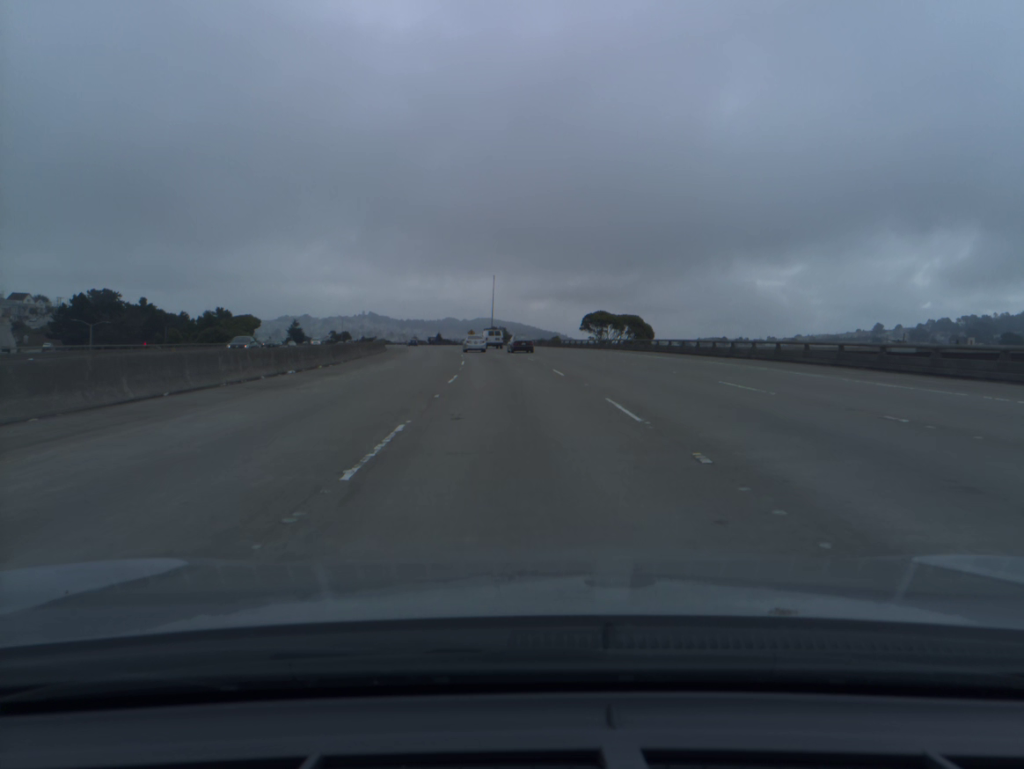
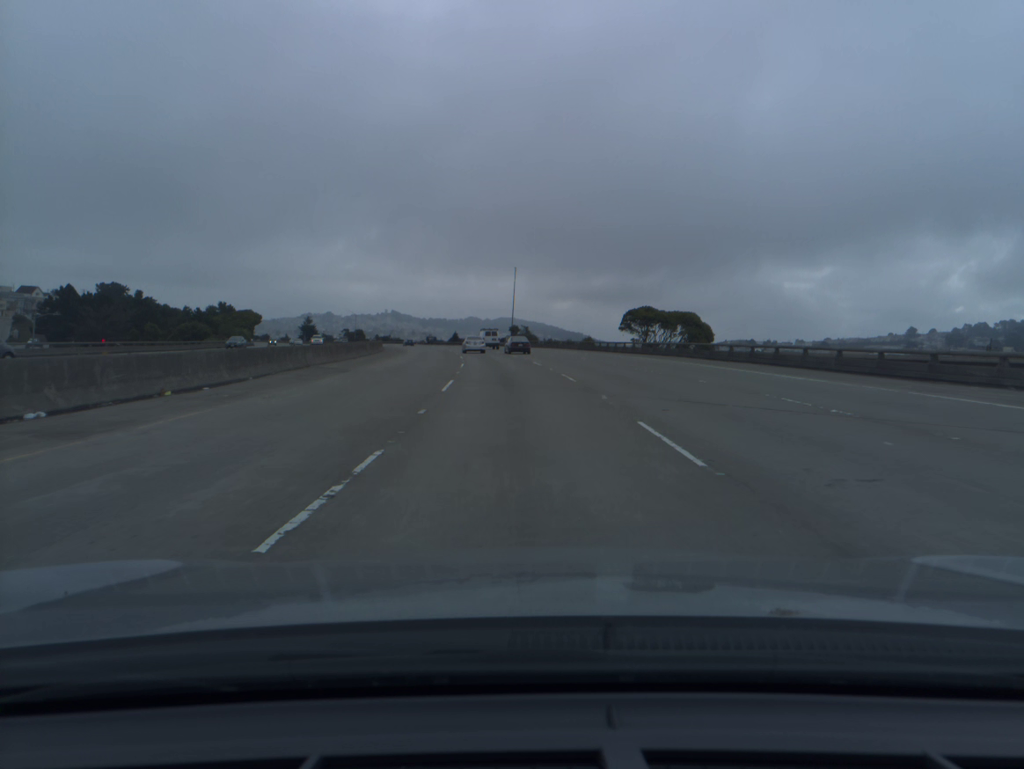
(-0.3, +17.8) m; -2°
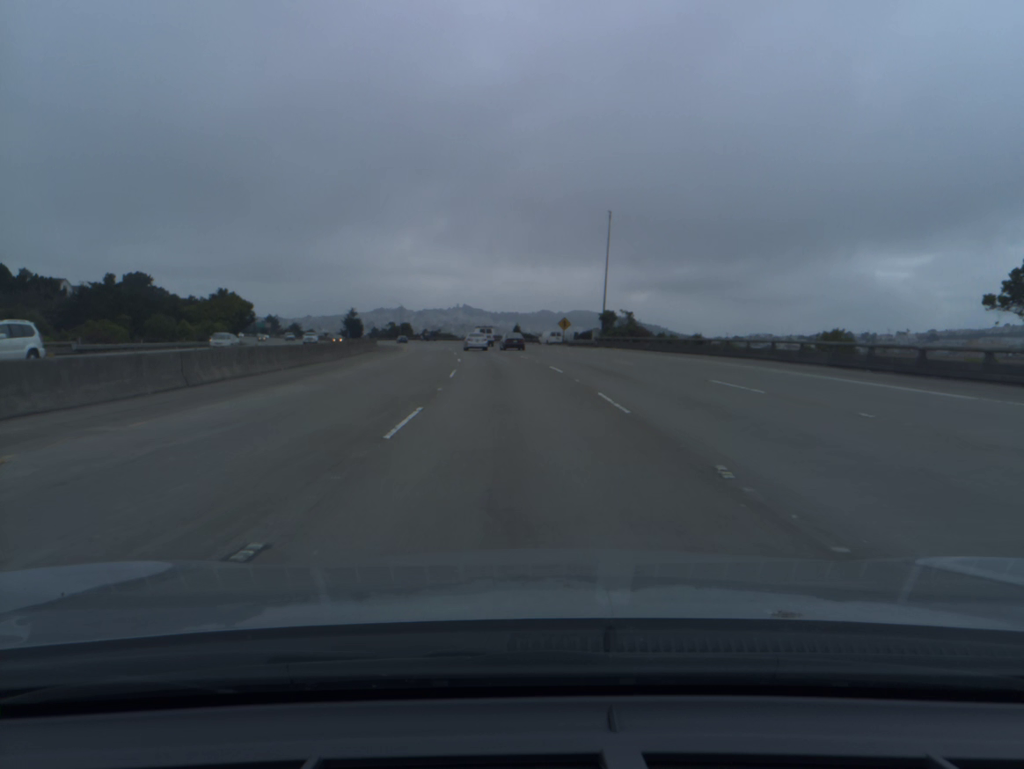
(-2.3, +53.4) m; -5°
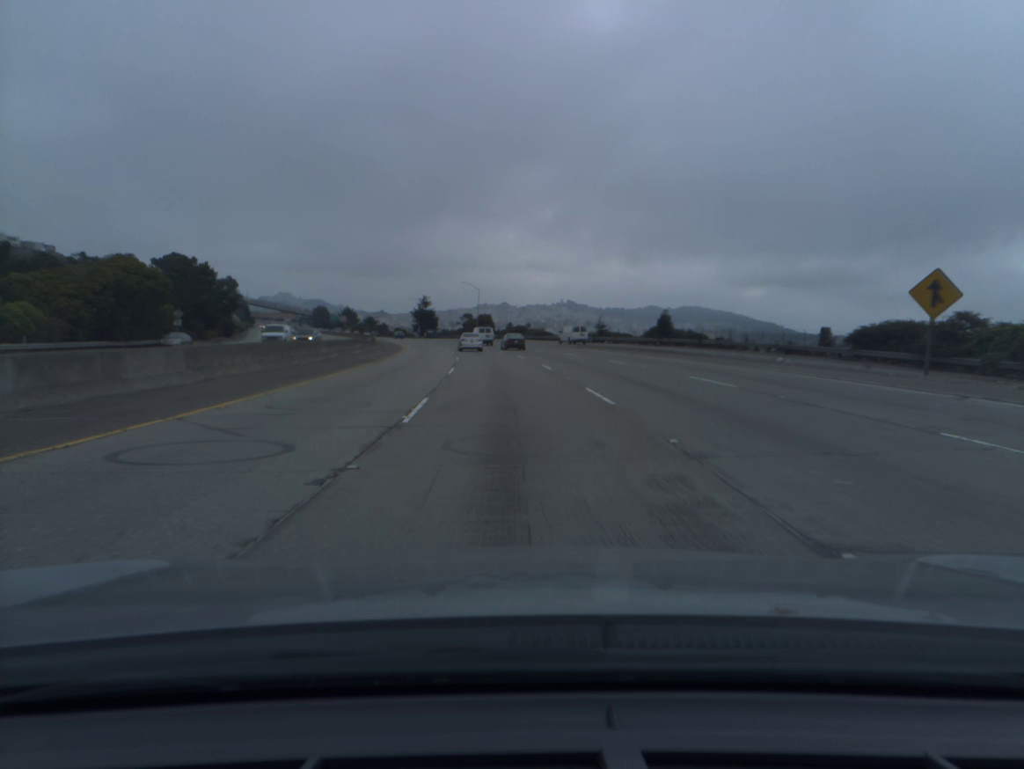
(-4.6, +71.1) m; -7°
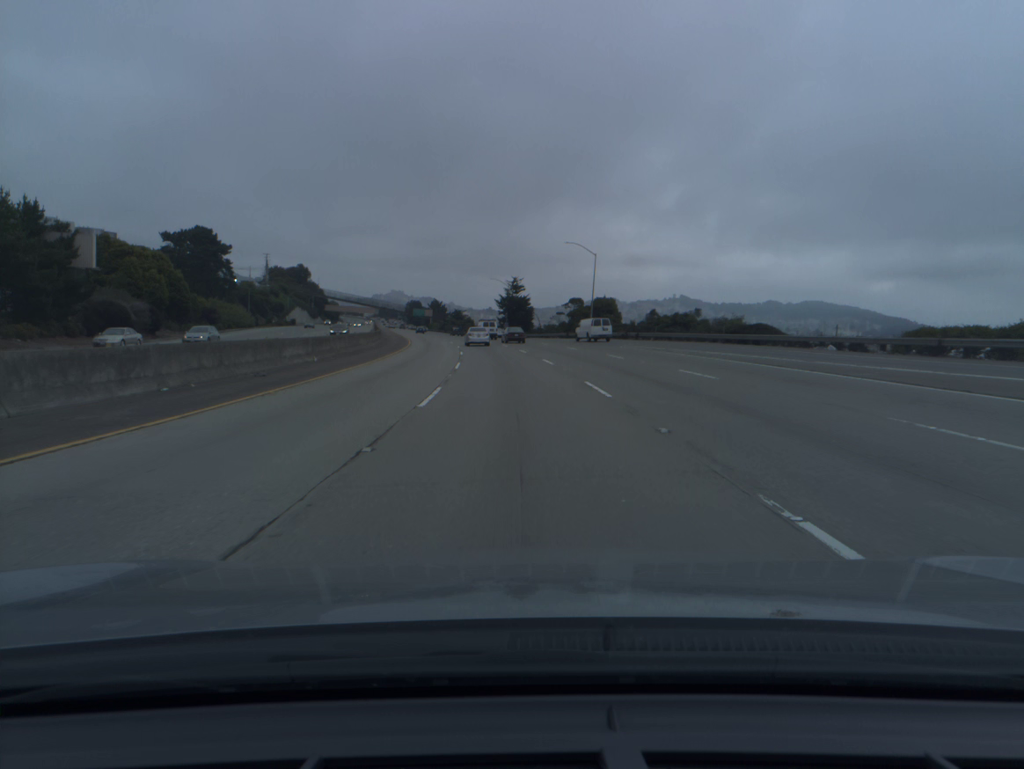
(-4.6, +71.0) m; -8°
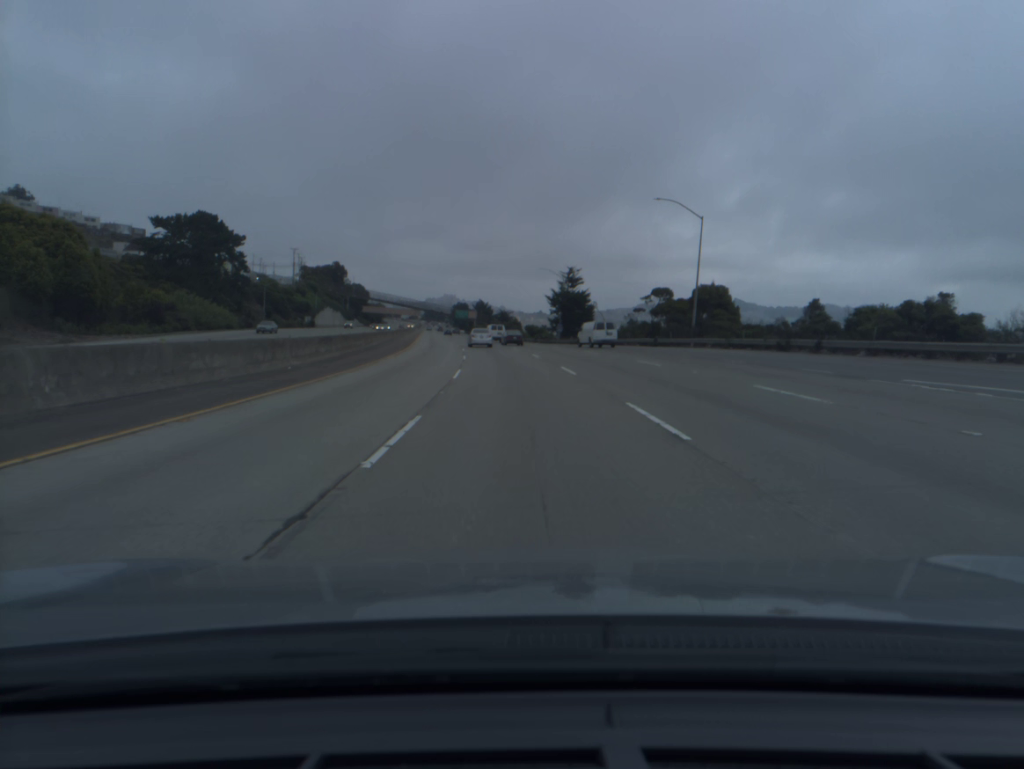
(-1.2, +35.5) m; -4°
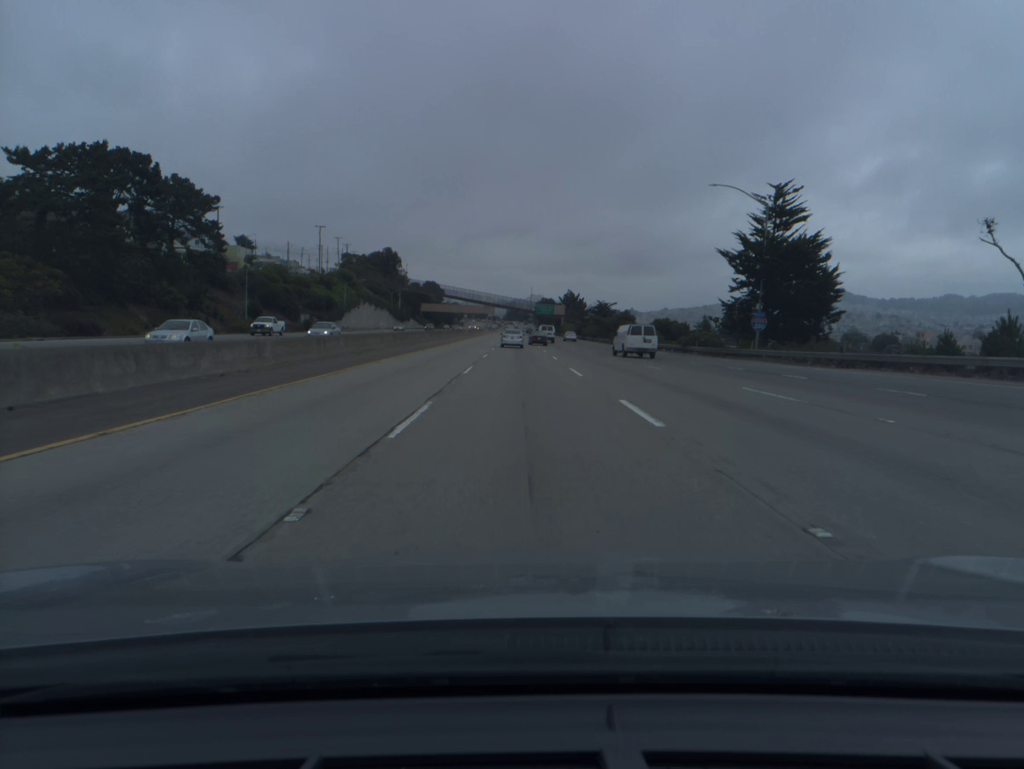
(-4.0, +70.3) m; -6°
